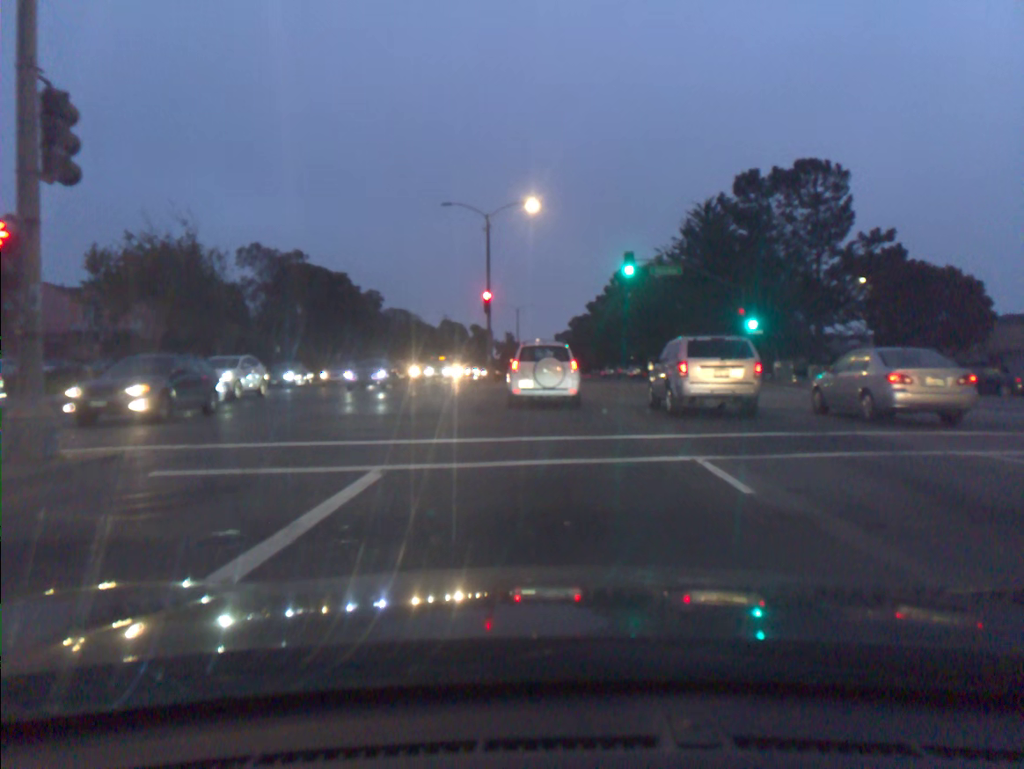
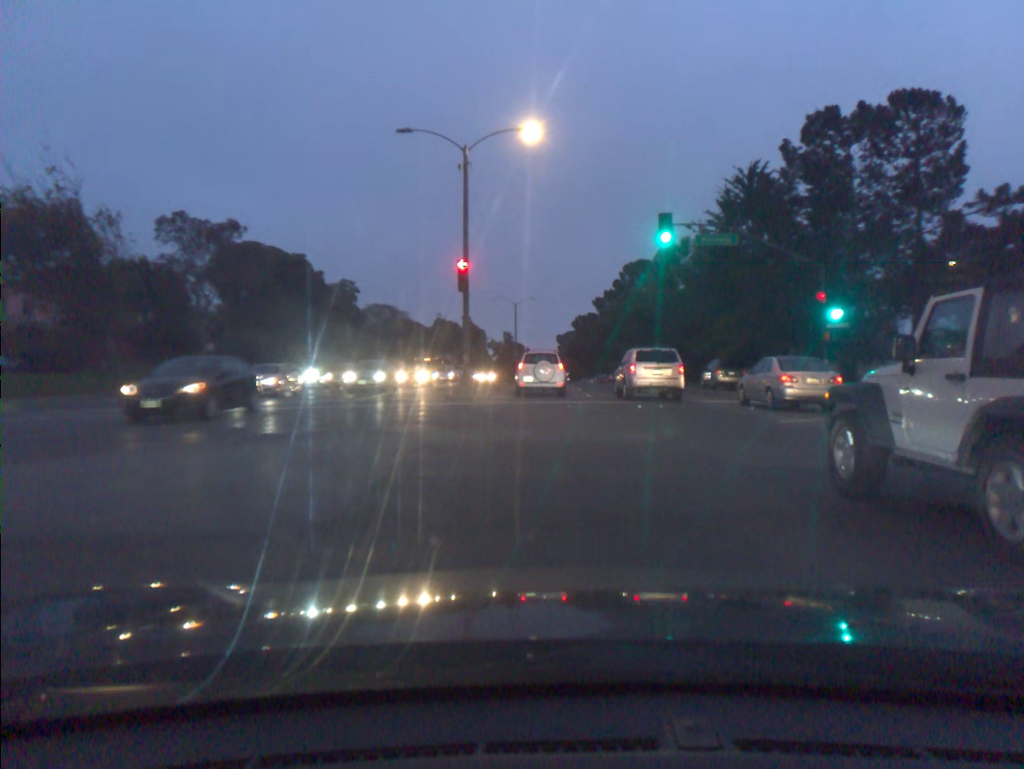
(-0.2, +12.3) m; -1°
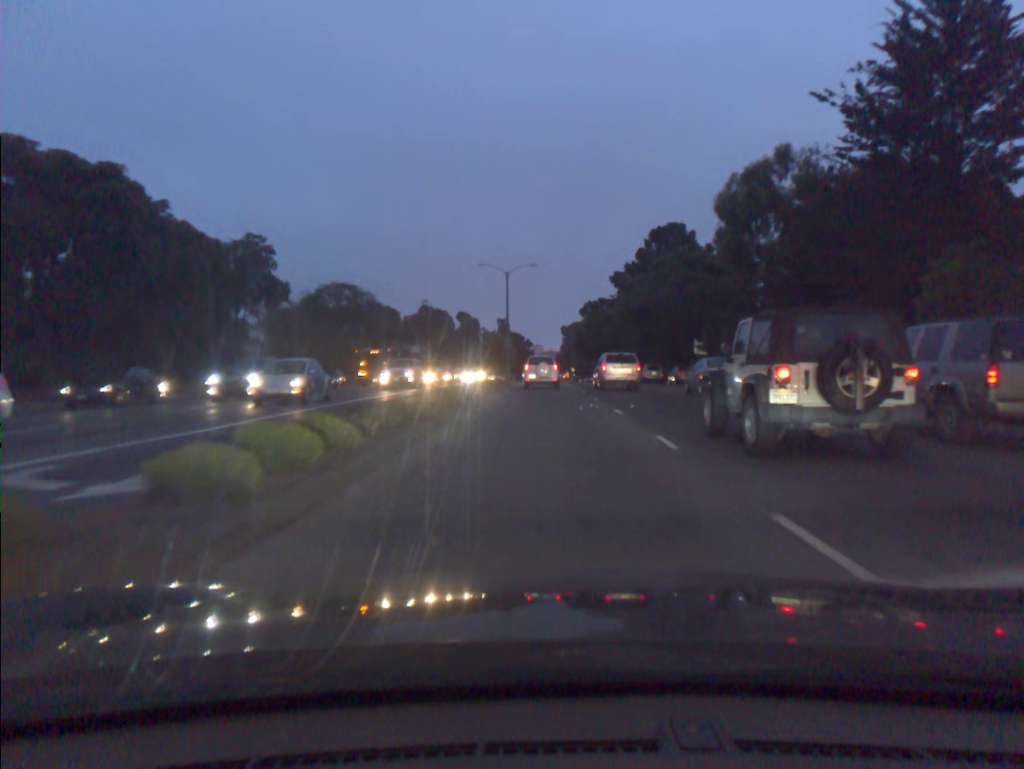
(0.0, +24.9) m; 0°
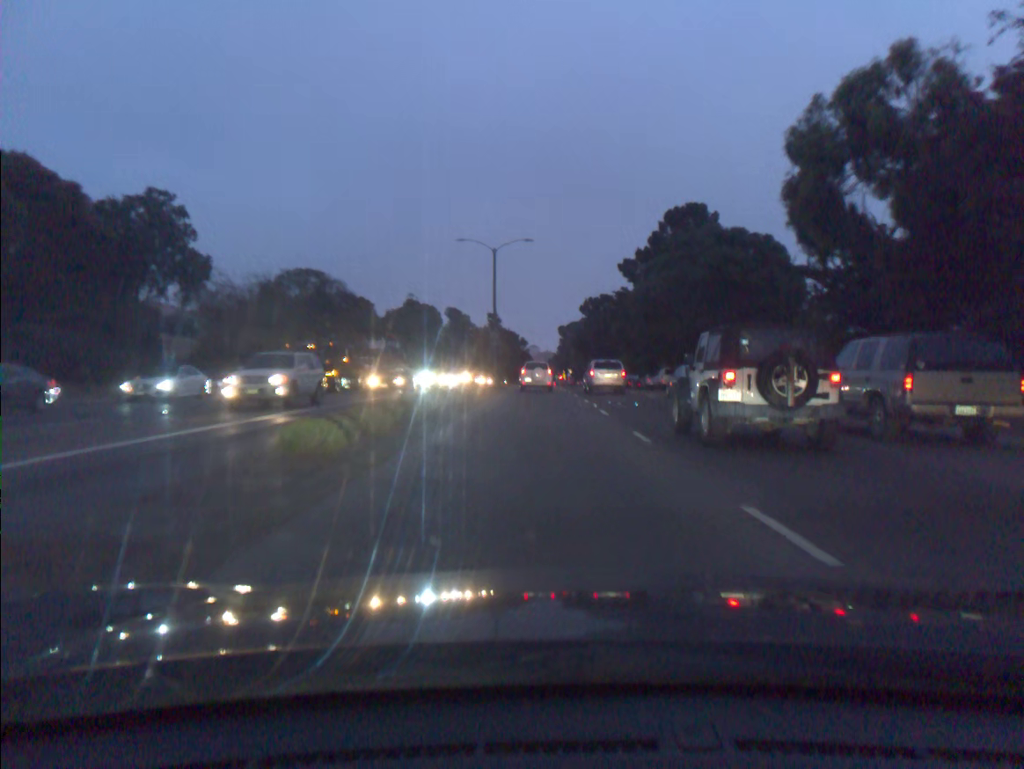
(0.0, +12.5) m; 0°
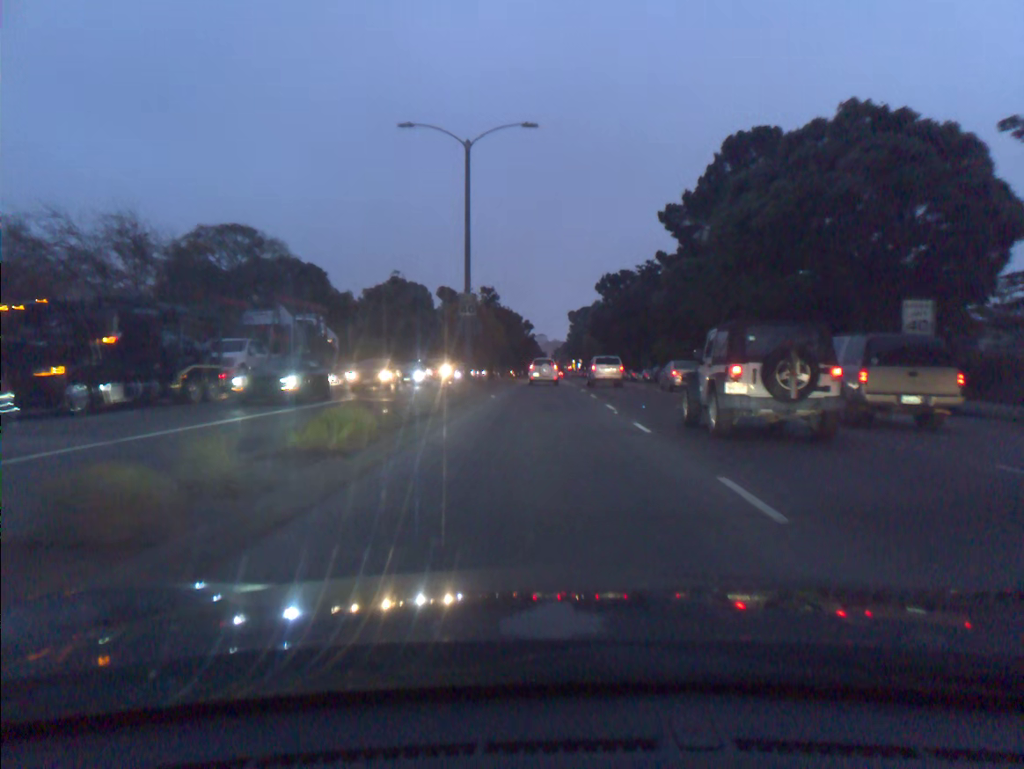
(-0.1, +21.2) m; 0°
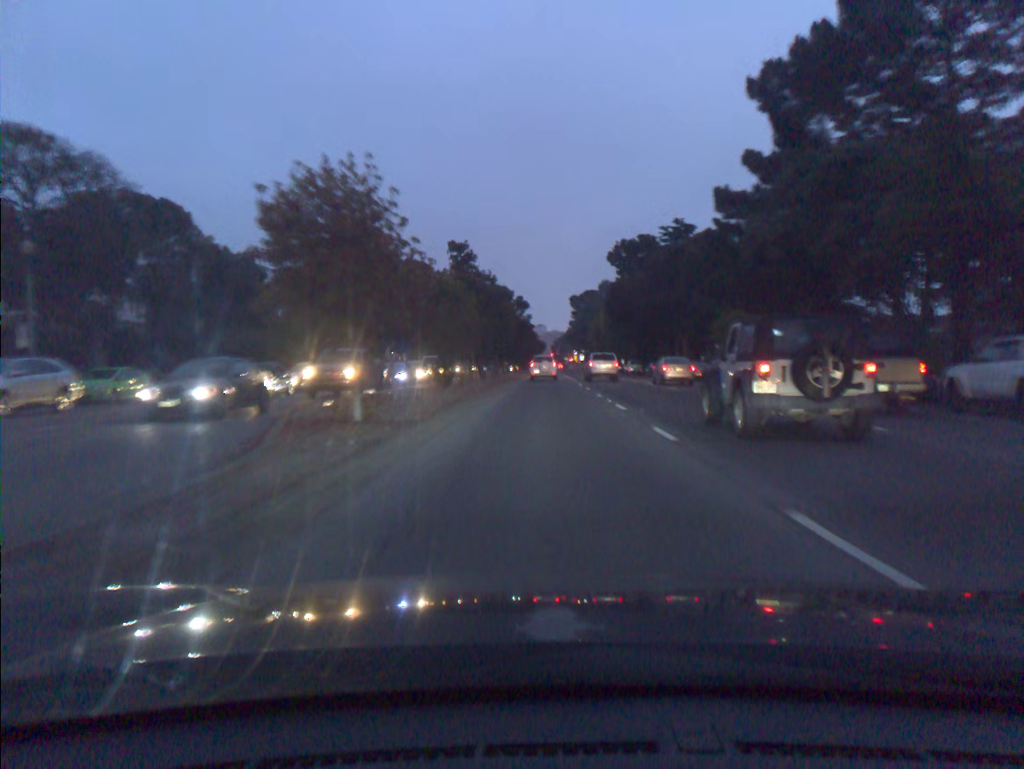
(0.0, +23.8) m; 0°
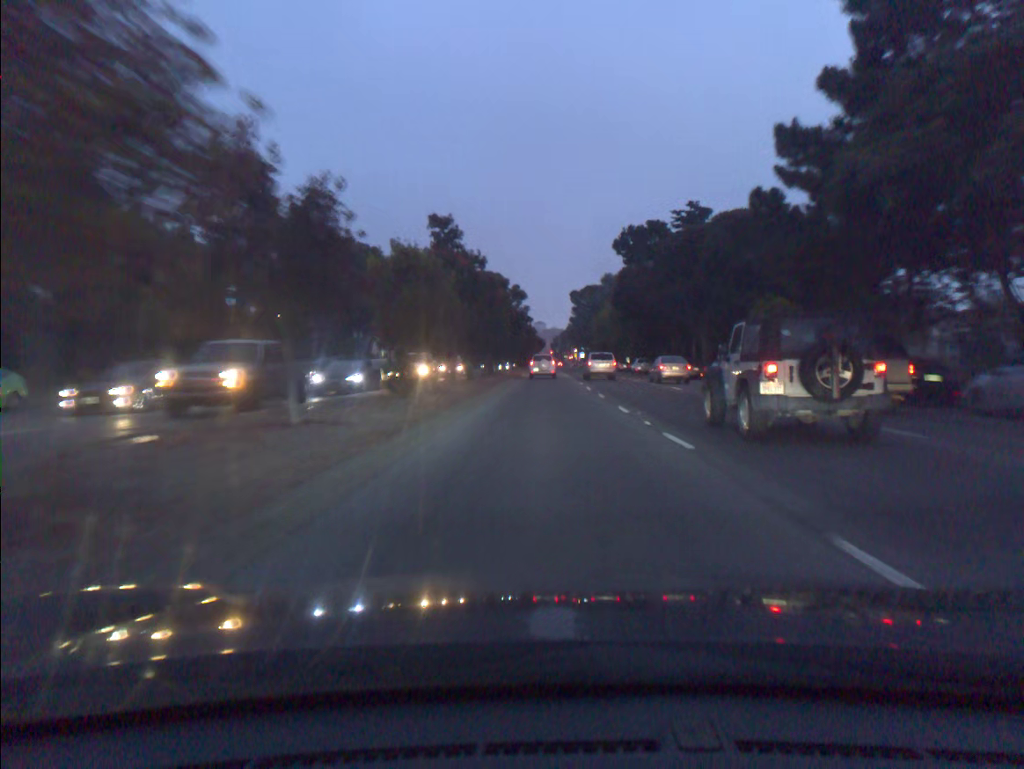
(0.0, +8.5) m; 0°
